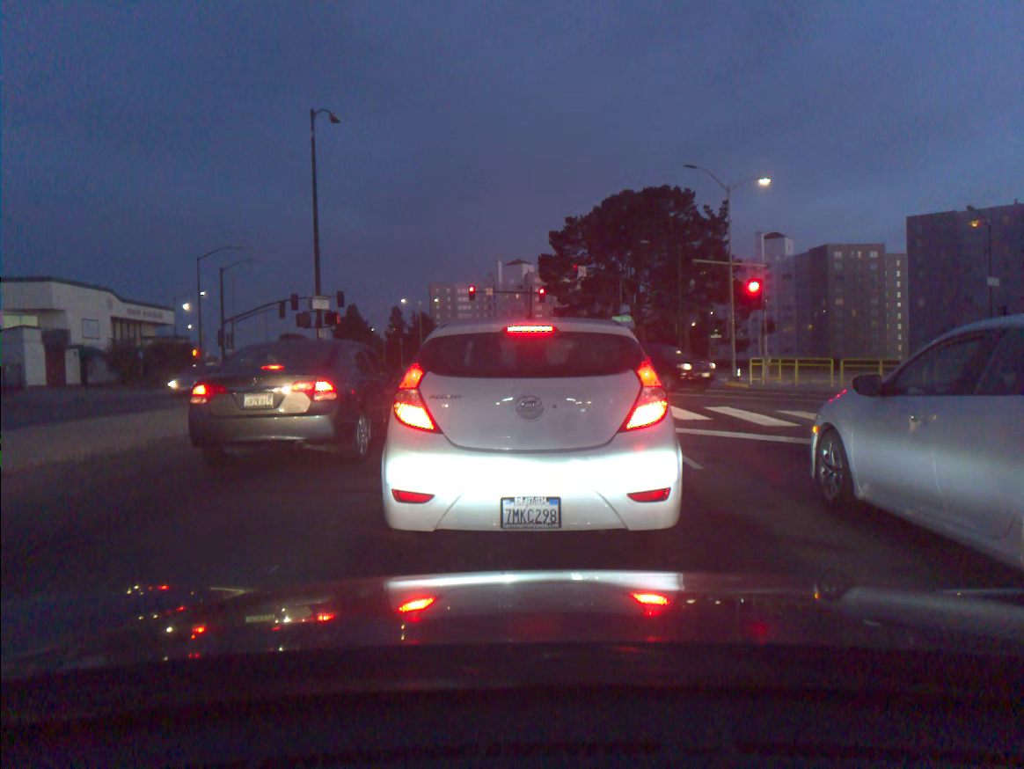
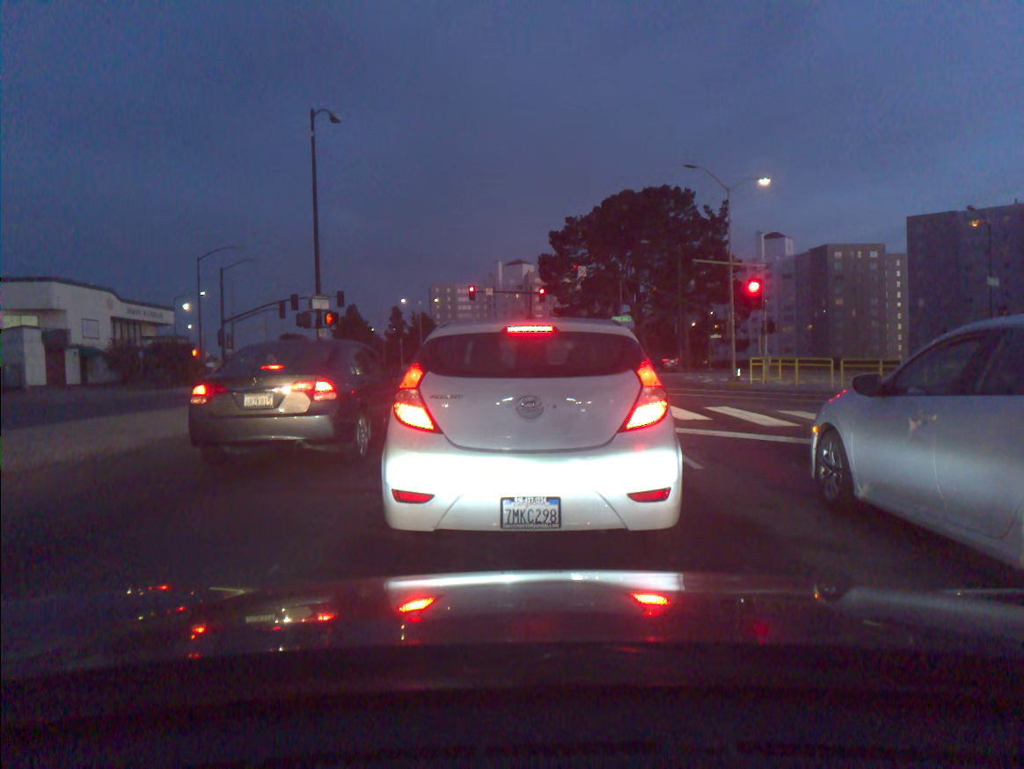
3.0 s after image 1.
(0.0, 0.0) m; 0°
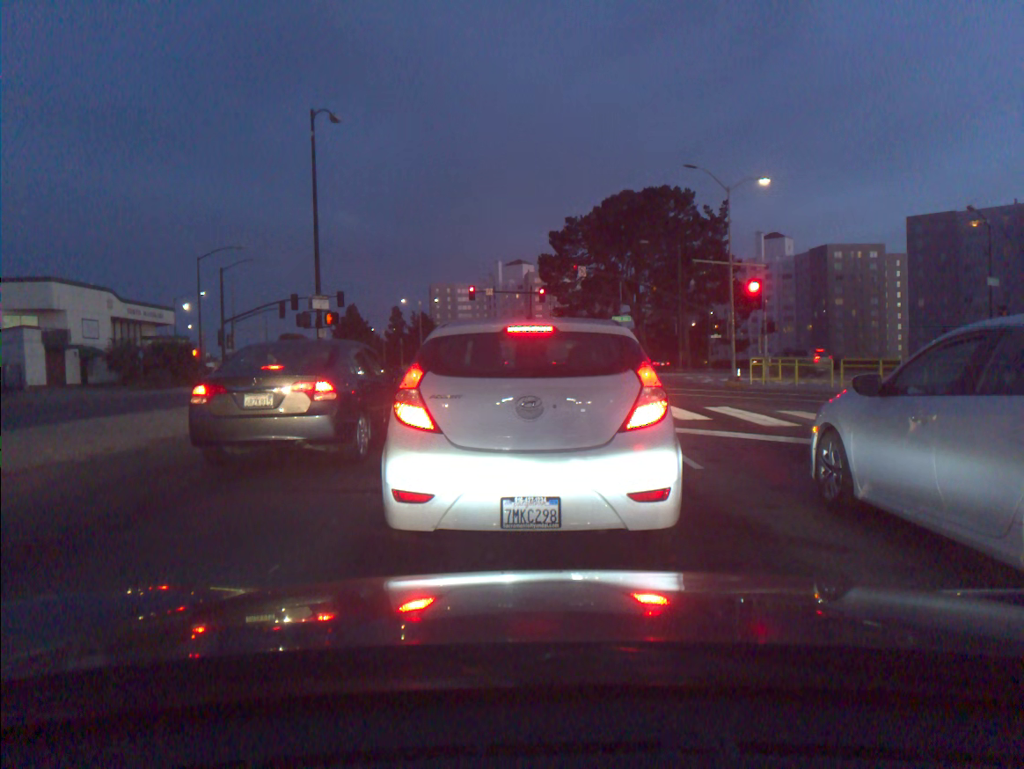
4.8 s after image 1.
(0.0, 0.0) m; 0°
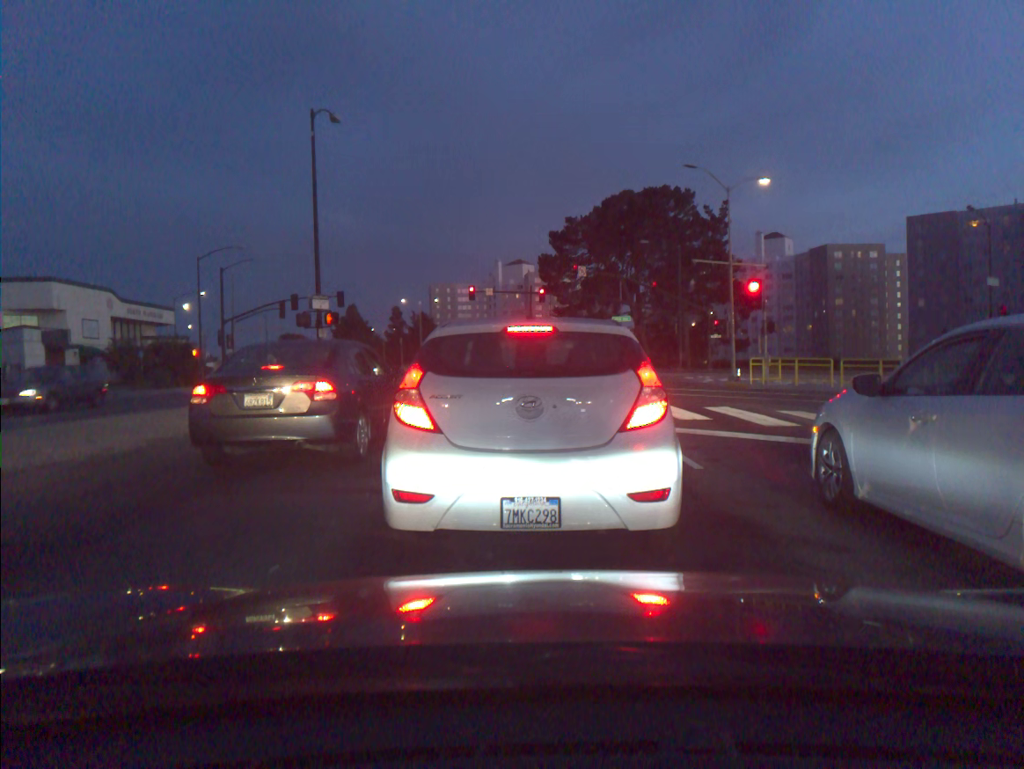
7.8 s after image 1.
(0.0, 0.0) m; 0°
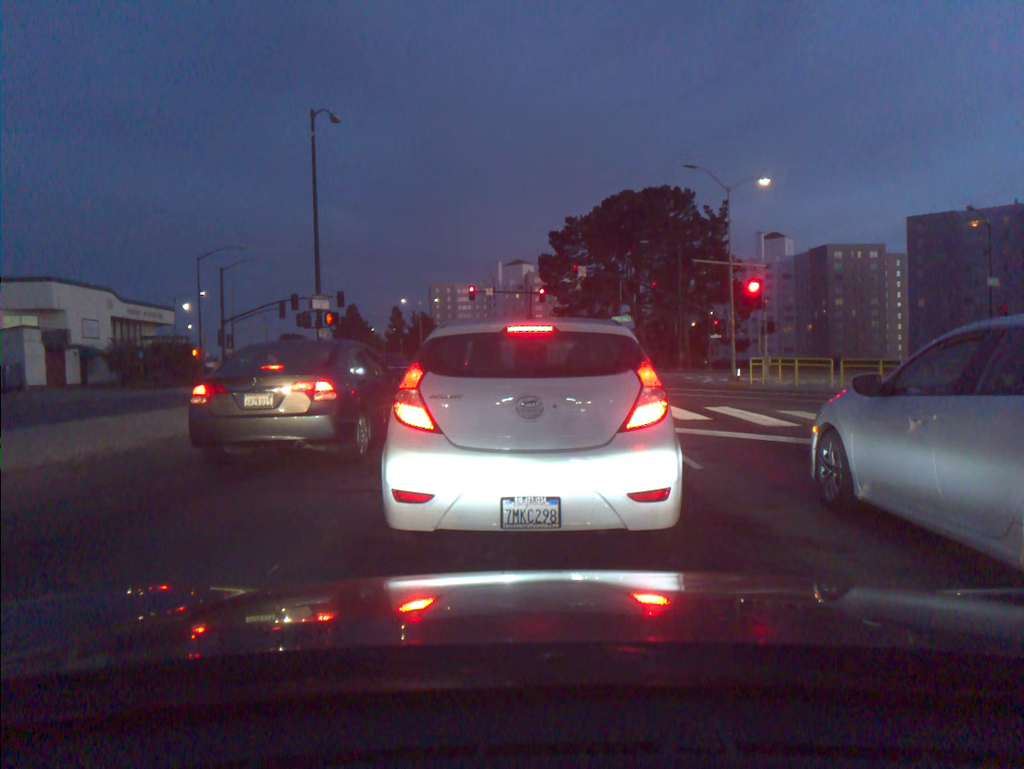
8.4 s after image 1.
(0.0, 0.0) m; 0°
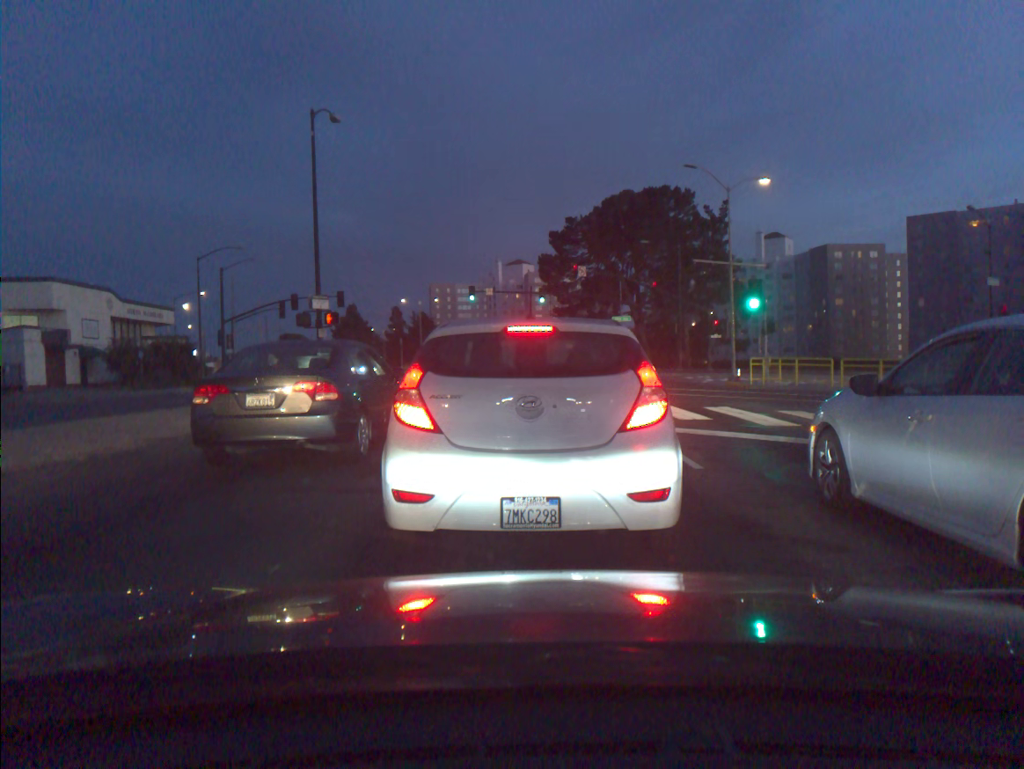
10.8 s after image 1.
(0.0, 0.0) m; 0°
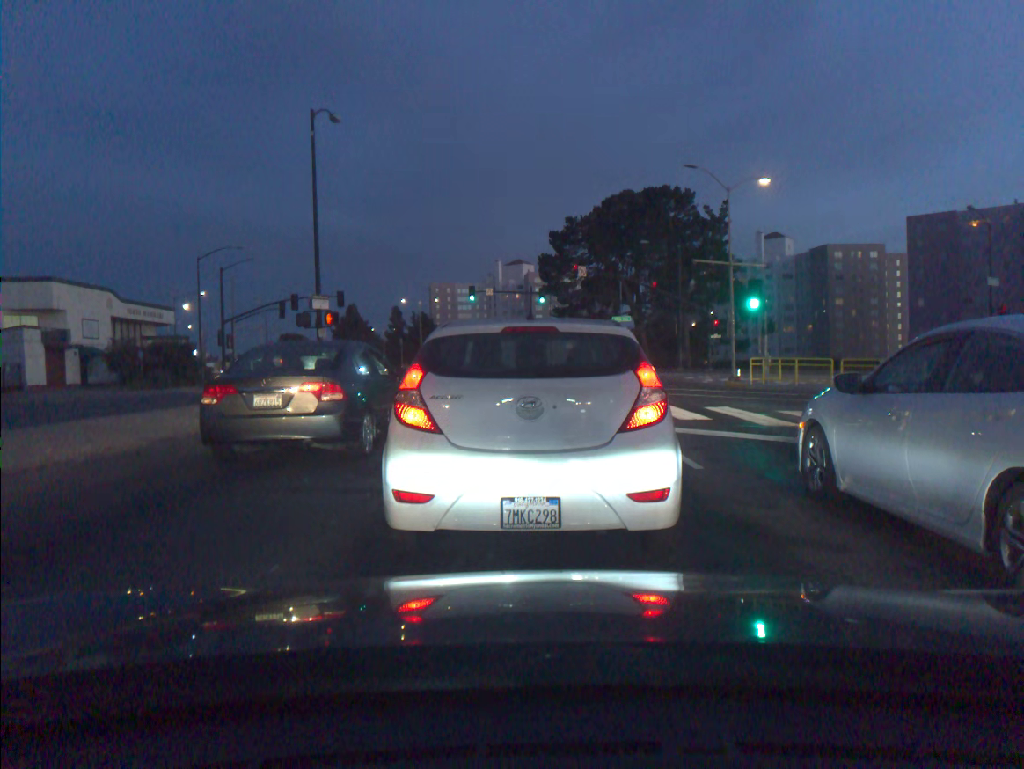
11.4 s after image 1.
(0.0, 0.0) m; 0°
